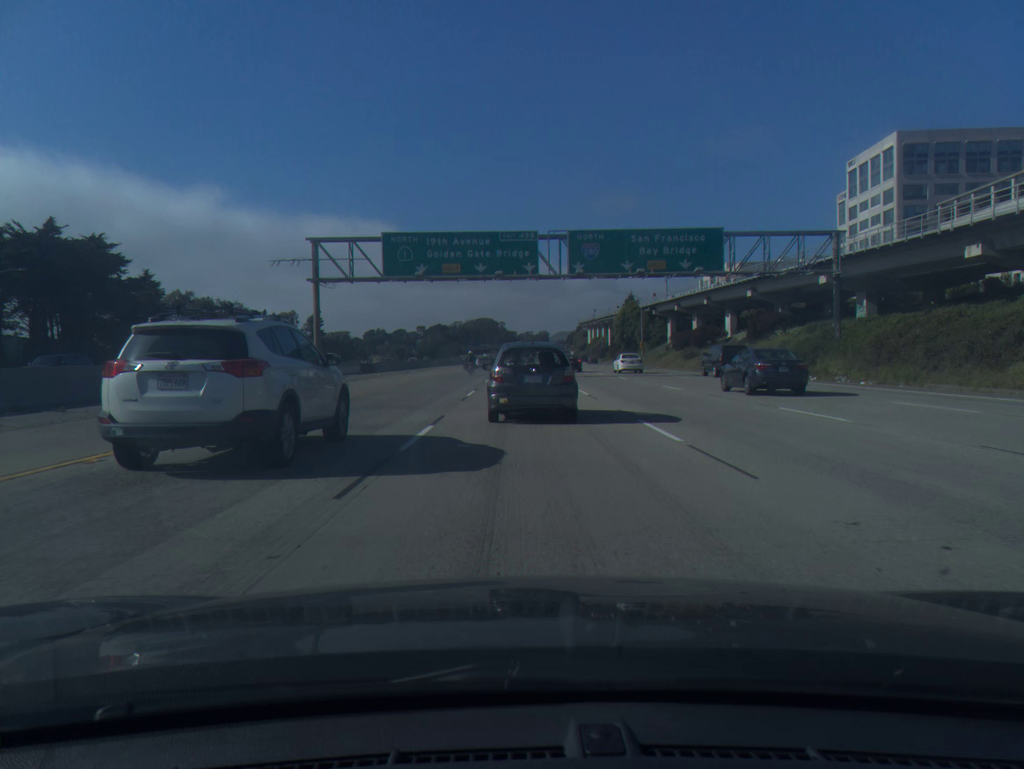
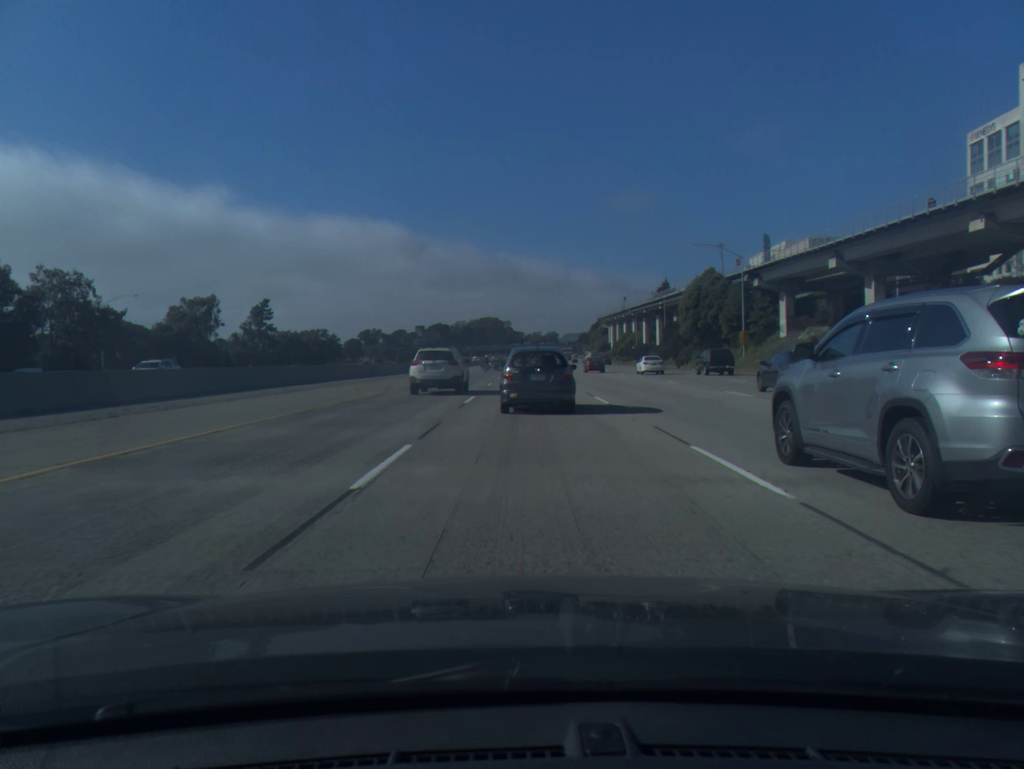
(-0.2, +61.4) m; -1°
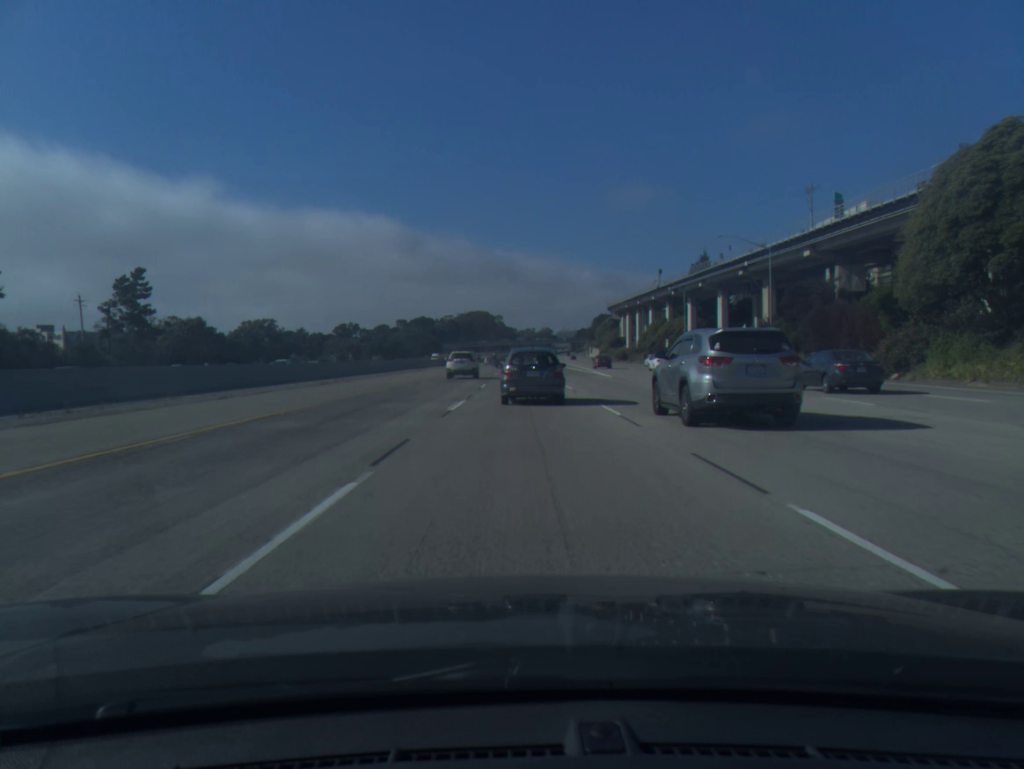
(+0.2, +61.7) m; +1°
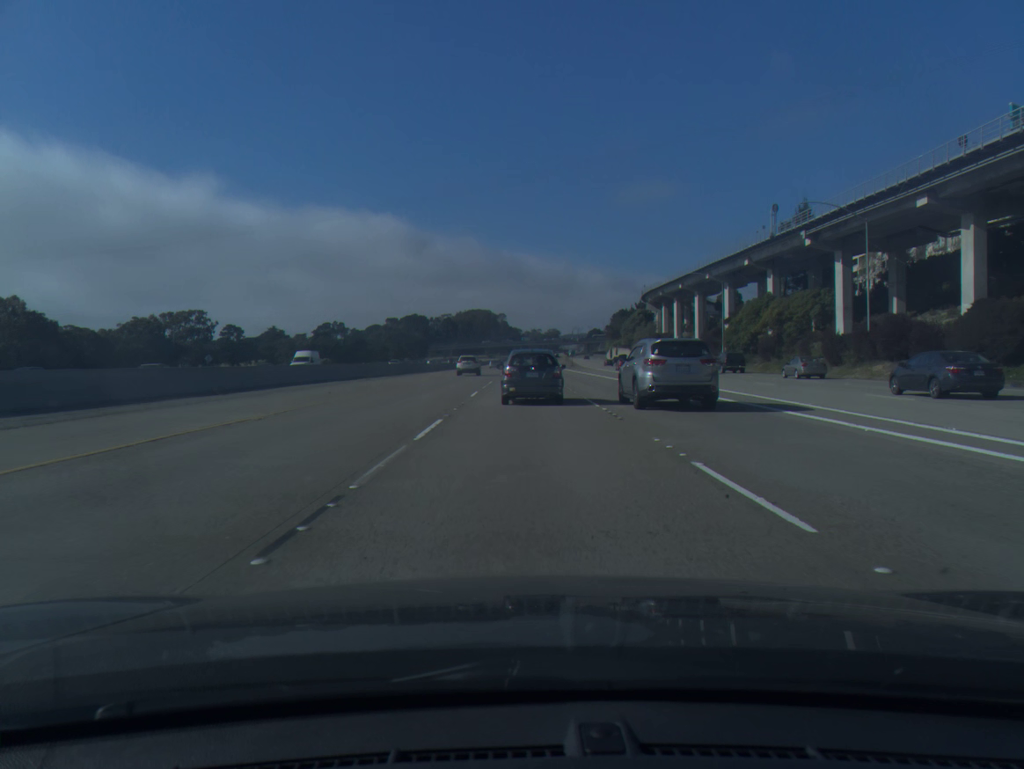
(-0.2, +64.6) m; 0°
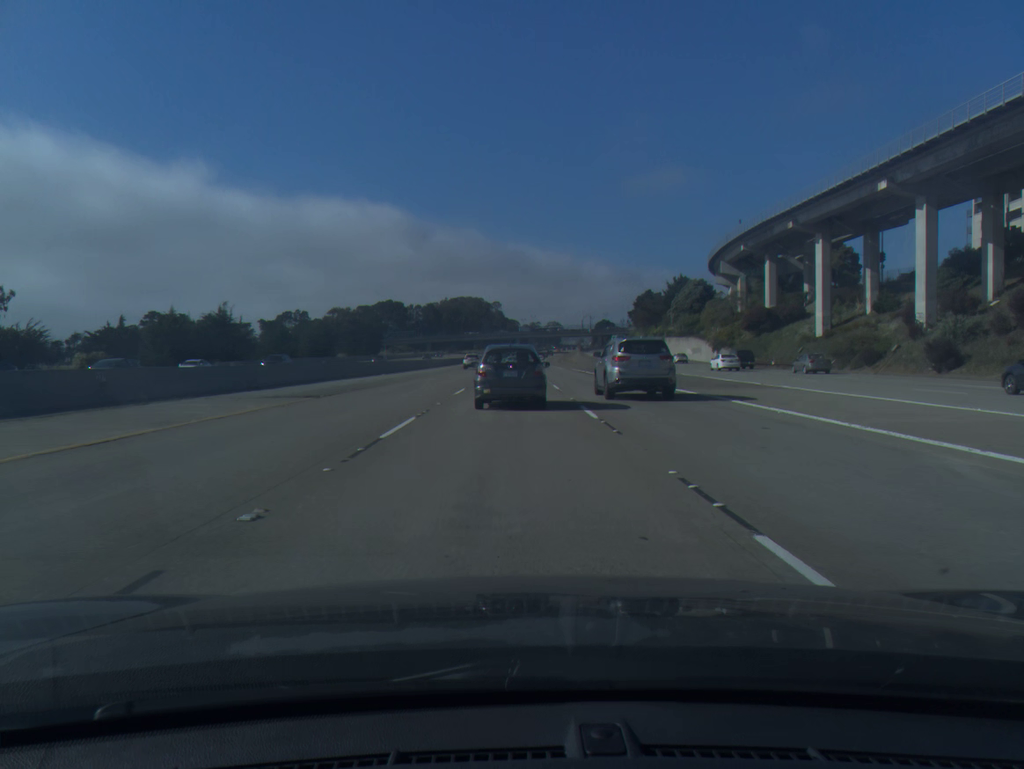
(+0.4, +83.3) m; 0°
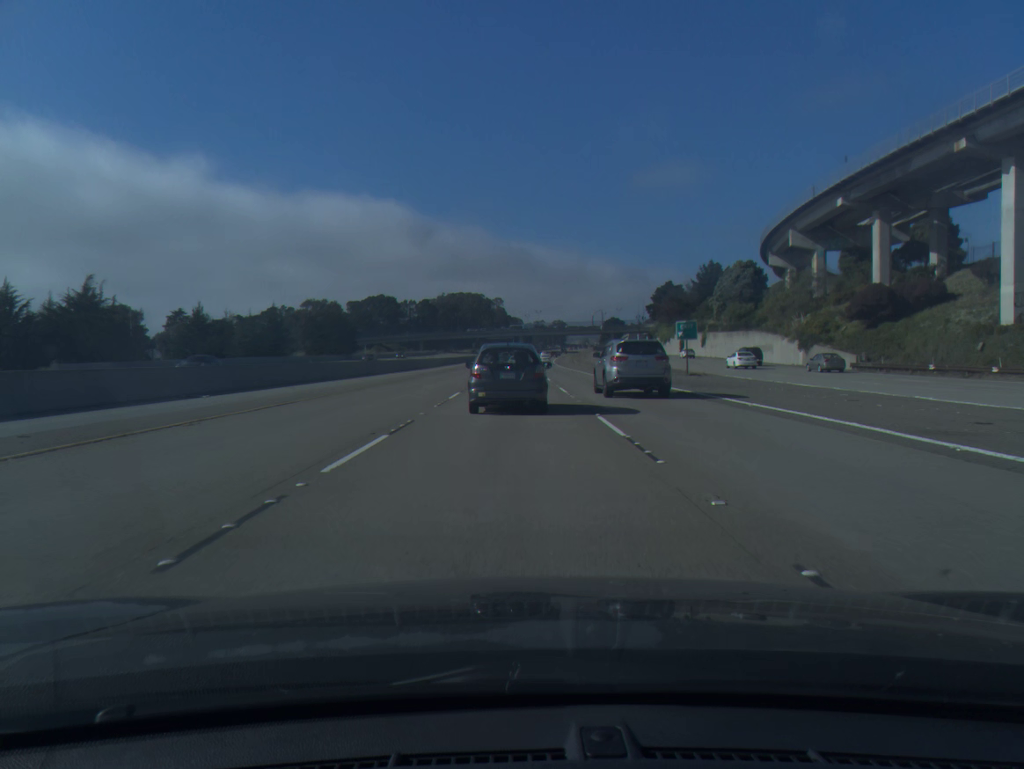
(-0.1, +32.9) m; 0°
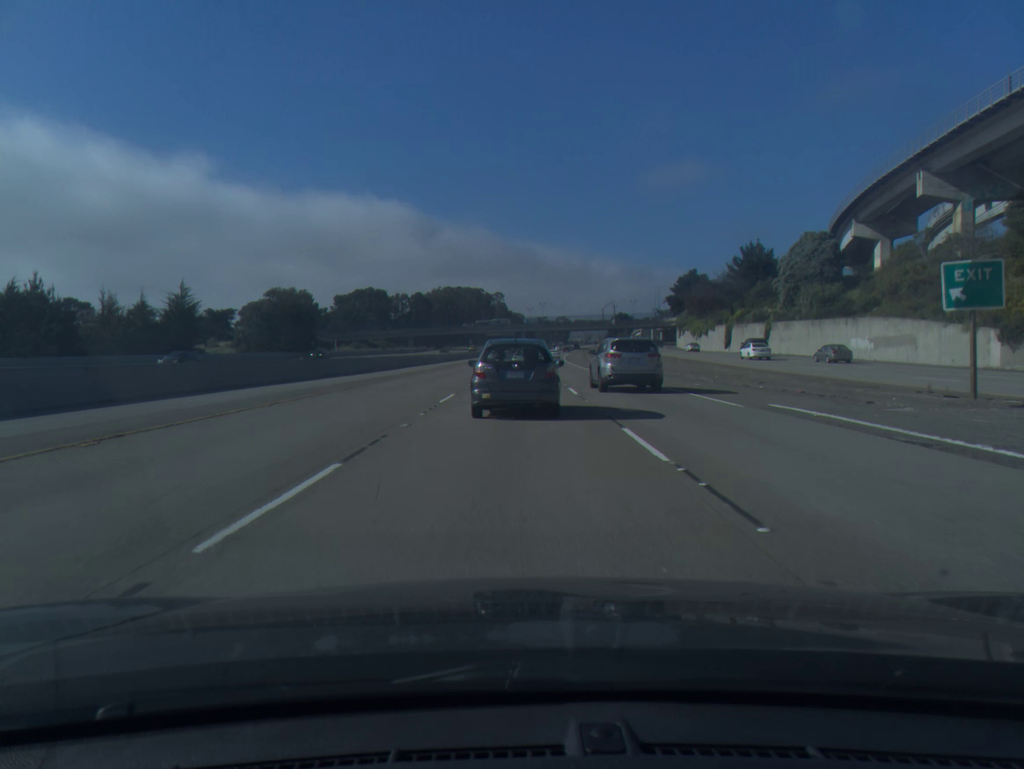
(-0.1, +32.6) m; 0°
